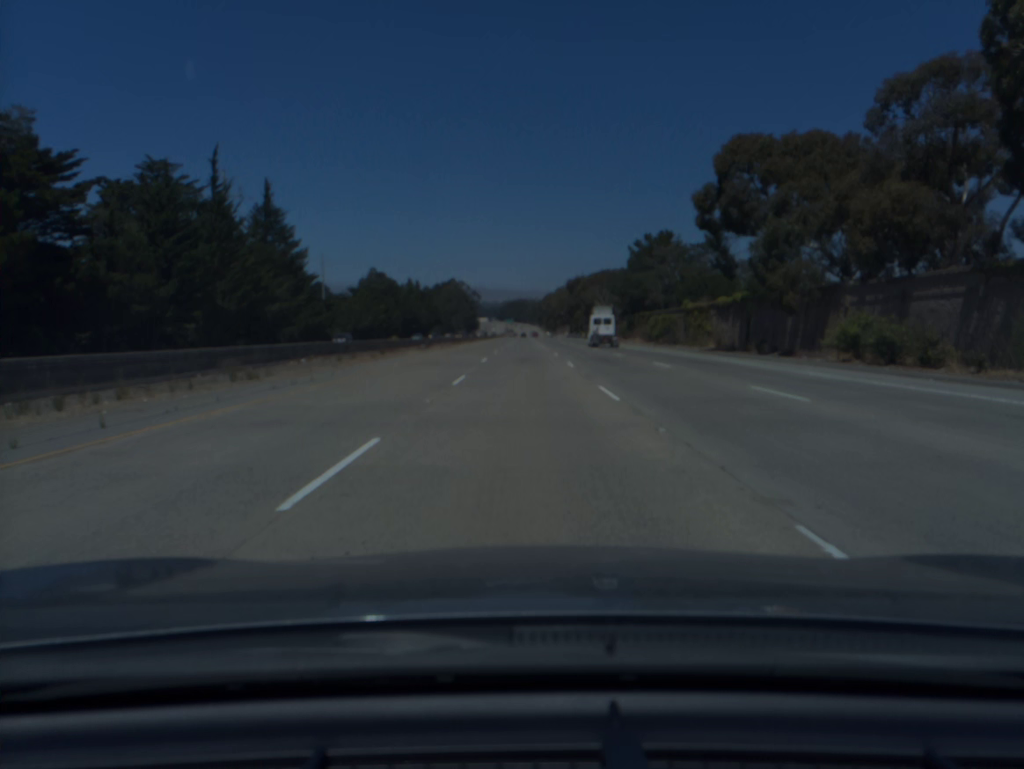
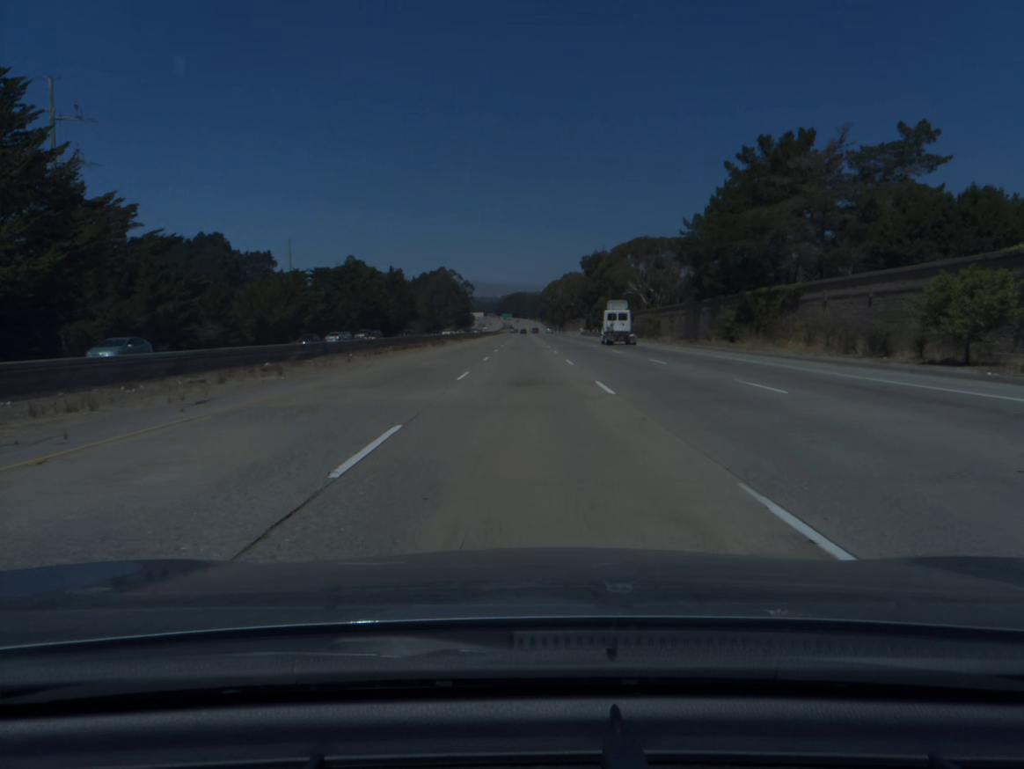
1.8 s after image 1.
(0.0, +56.9) m; 0°
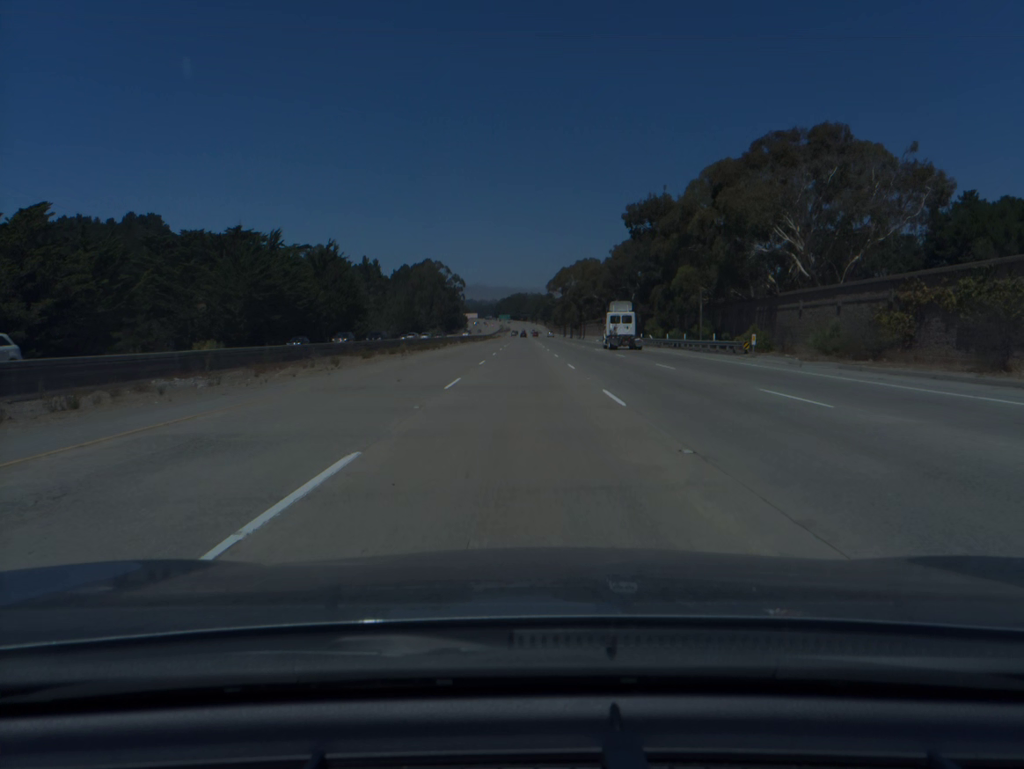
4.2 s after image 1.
(-0.1, +75.5) m; 0°
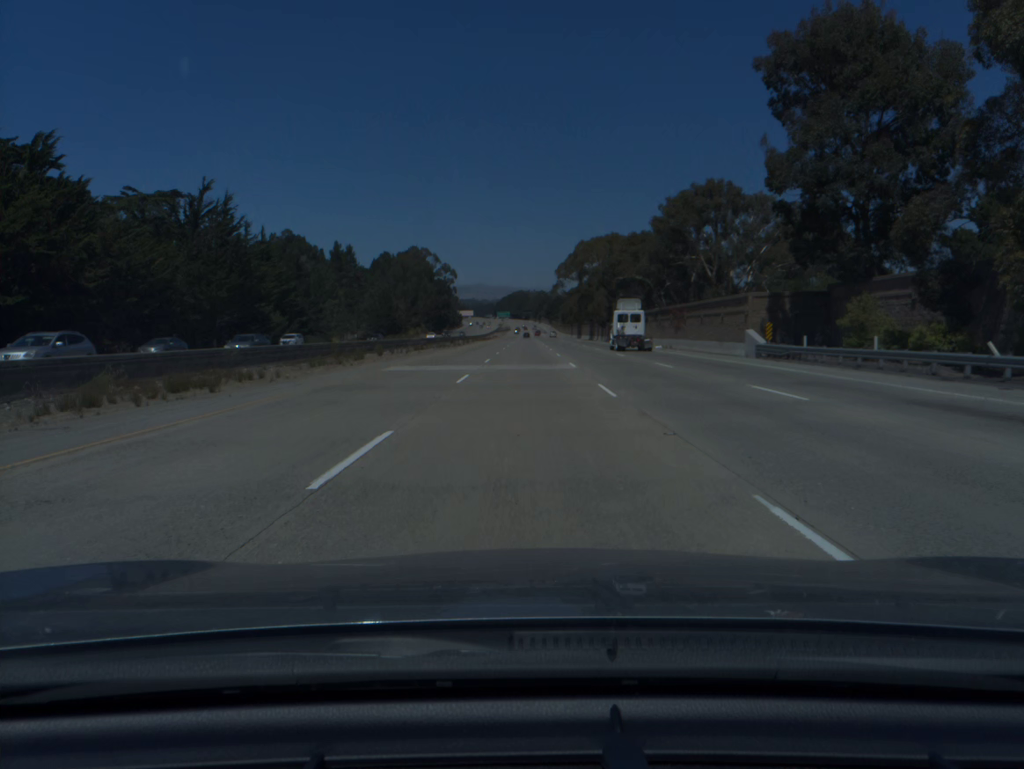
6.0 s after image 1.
(-0.1, +56.4) m; 0°
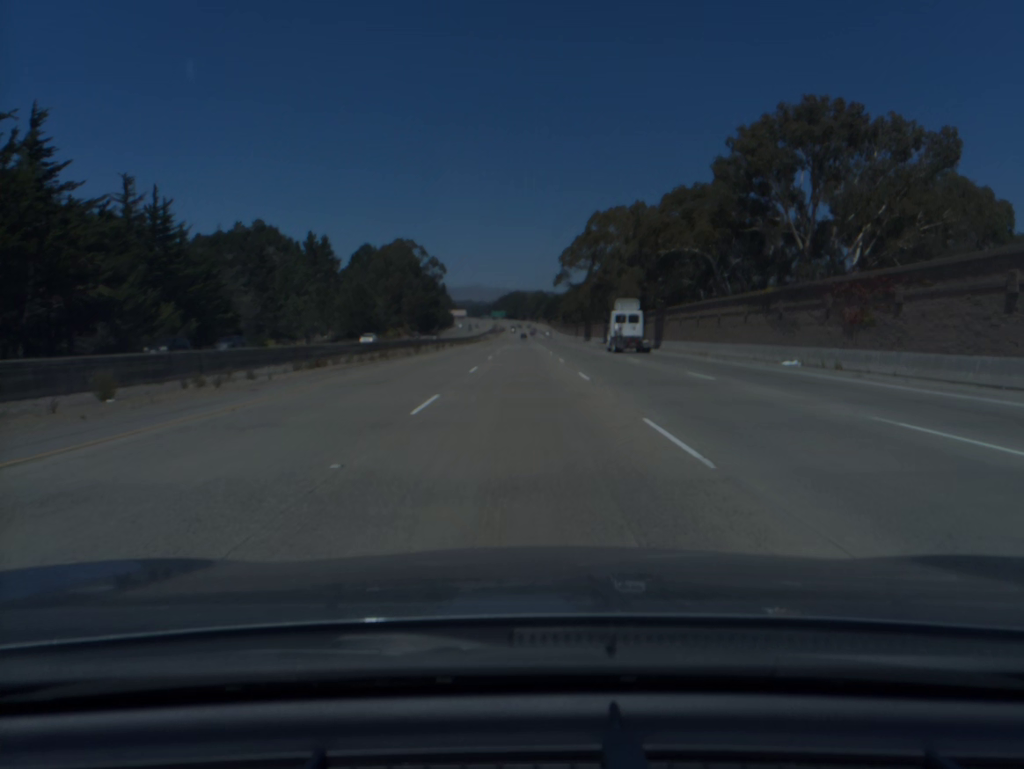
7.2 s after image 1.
(+0.1, +37.5) m; 0°
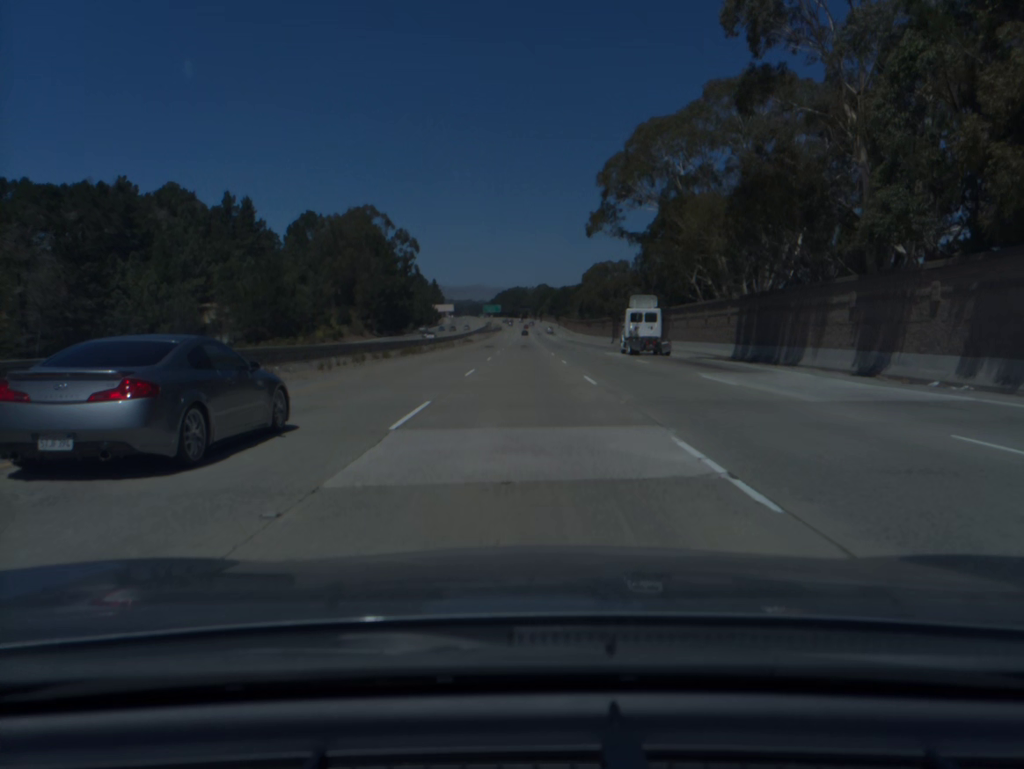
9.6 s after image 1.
(-0.1, +75.3) m; 0°
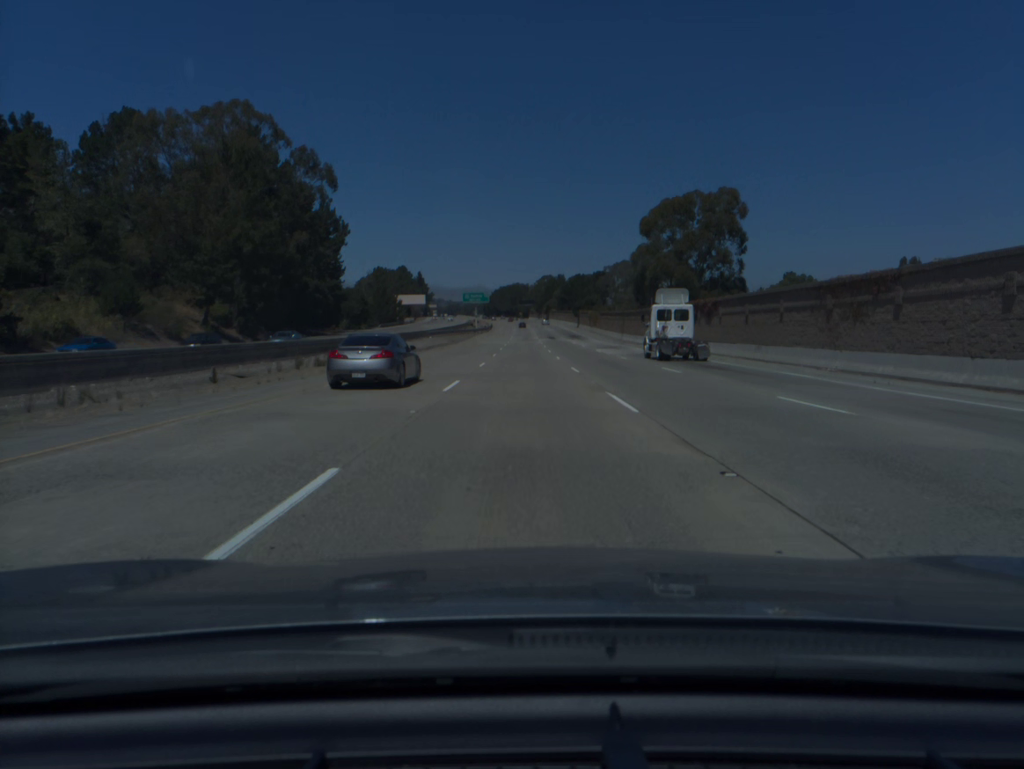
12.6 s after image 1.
(0.0, +95.0) m; 0°
